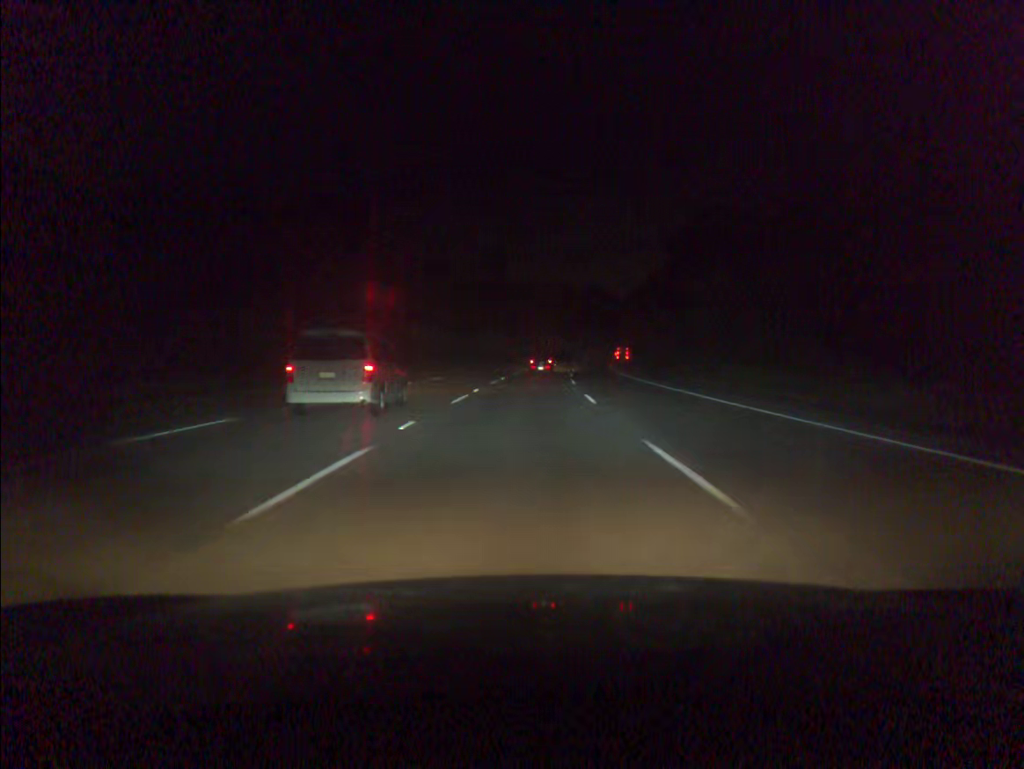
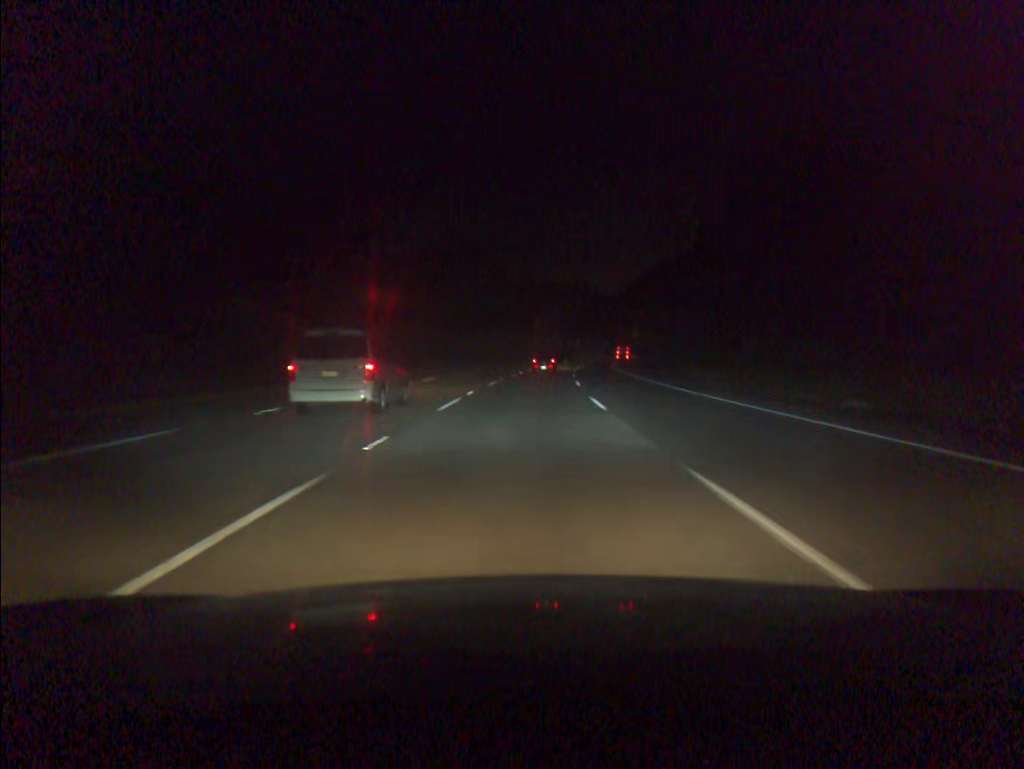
(+0.1, +17.3) m; +1°
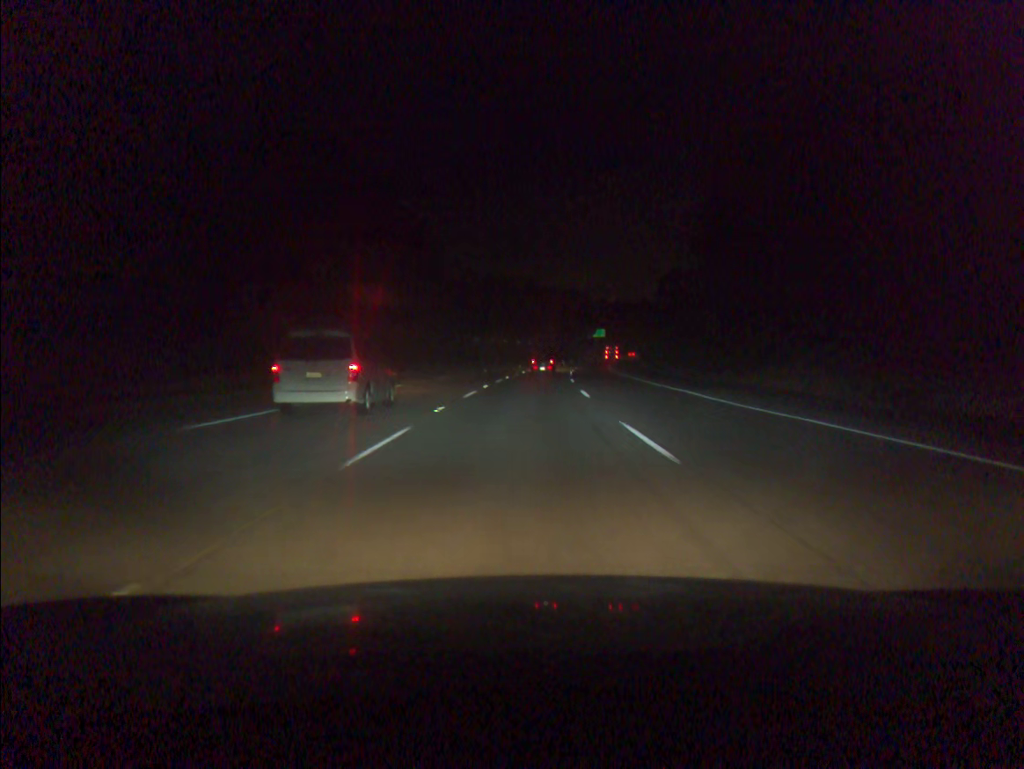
(+1.6, +52.3) m; +4°
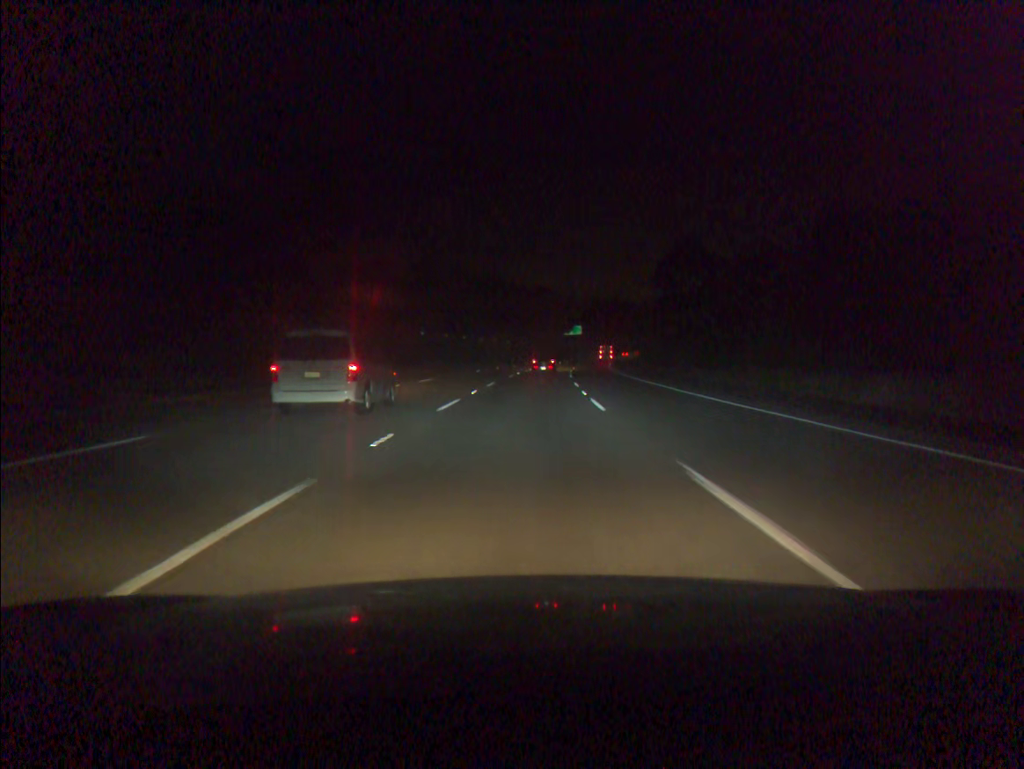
(+0.7, +35.0) m; +2°
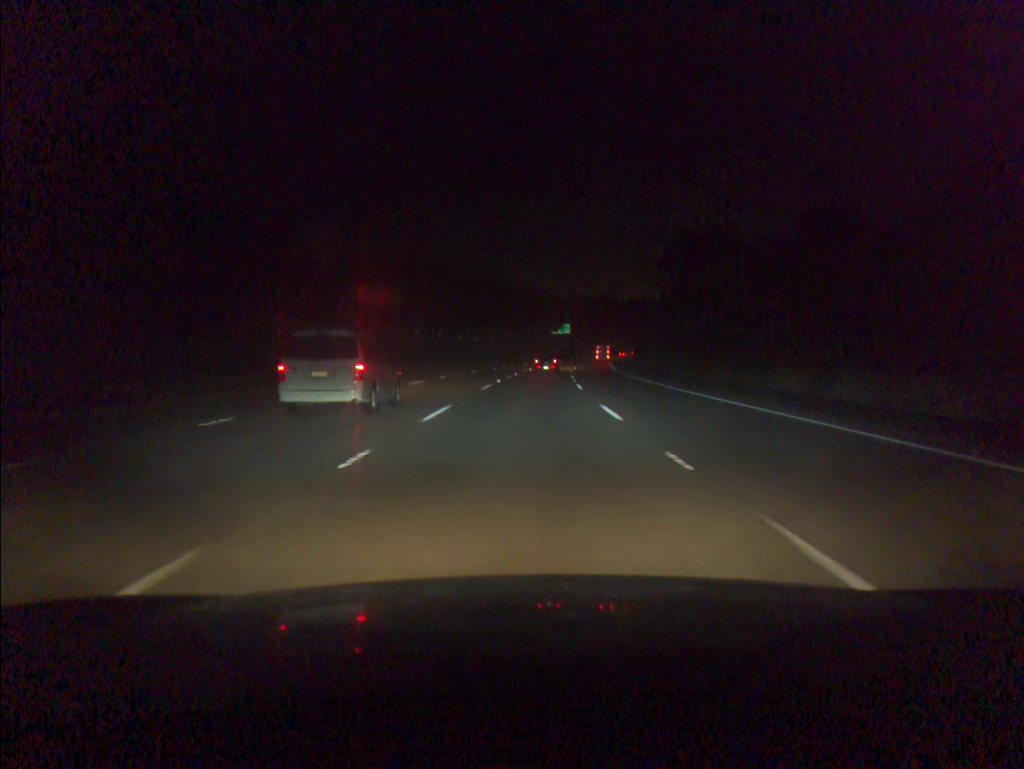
(+0.2, +17.5) m; +1°
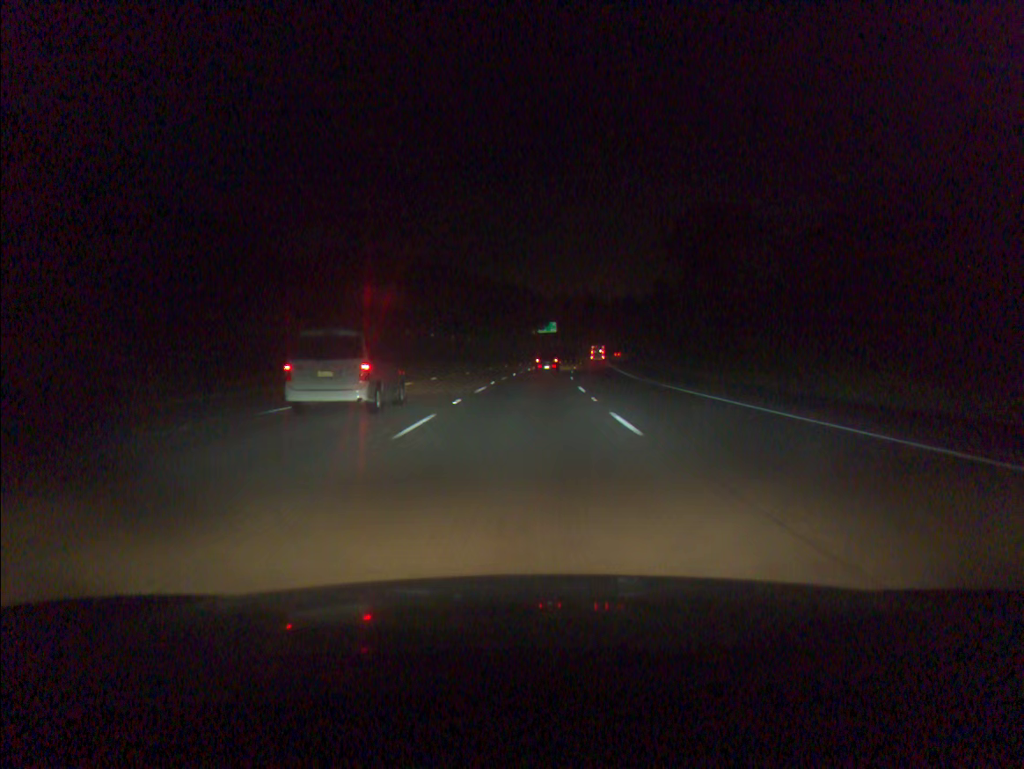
(+0.2, +17.5) m; +1°
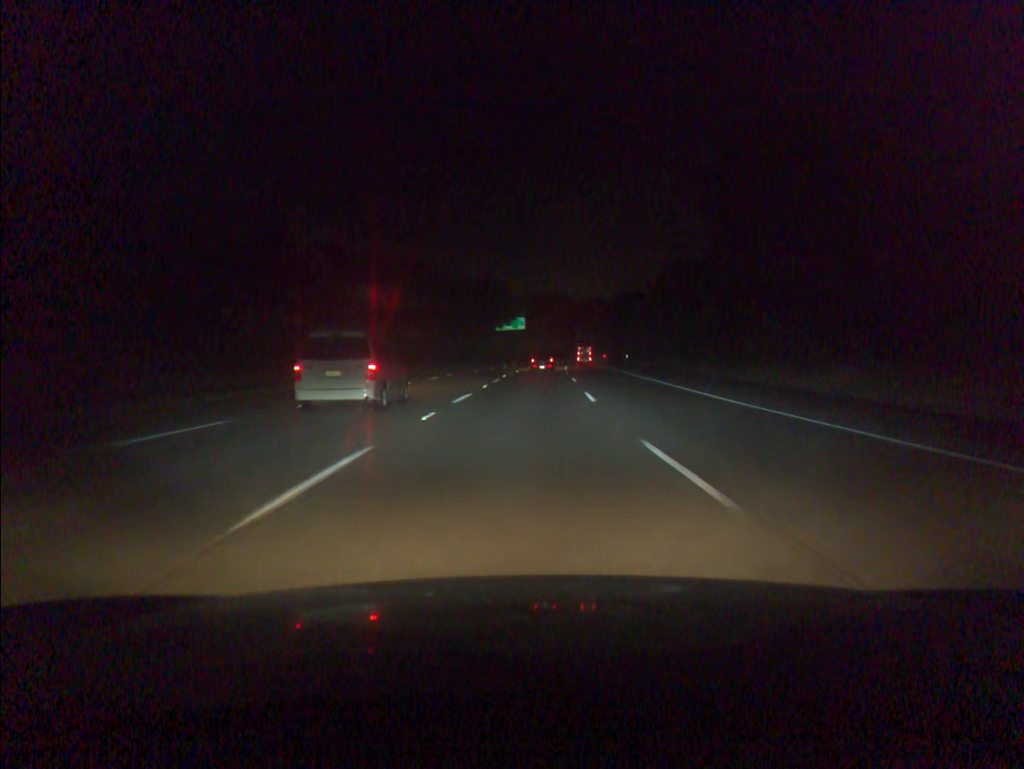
(+0.8, +34.9) m; +3°
